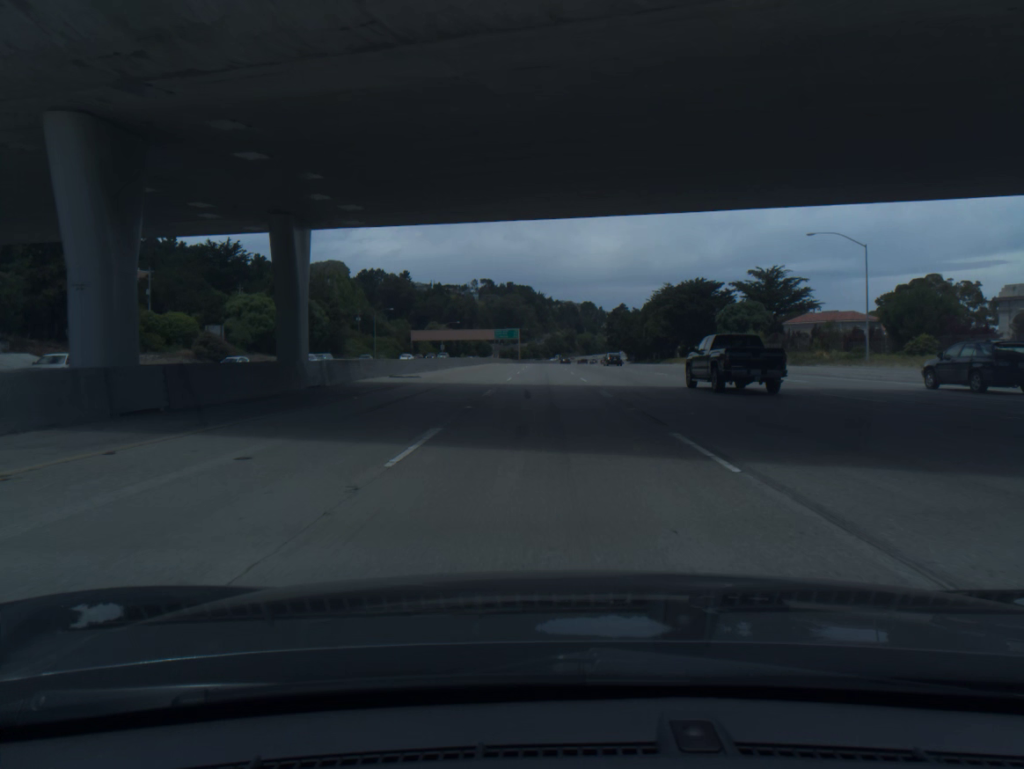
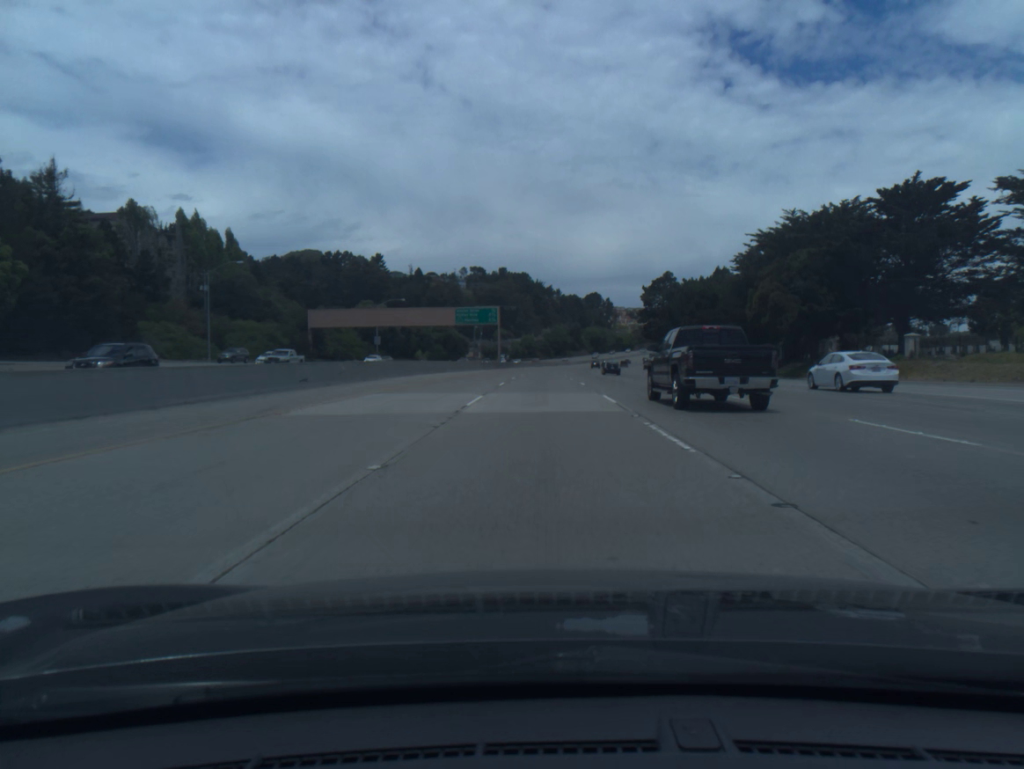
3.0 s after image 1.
(+0.1, +95.3) m; 0°
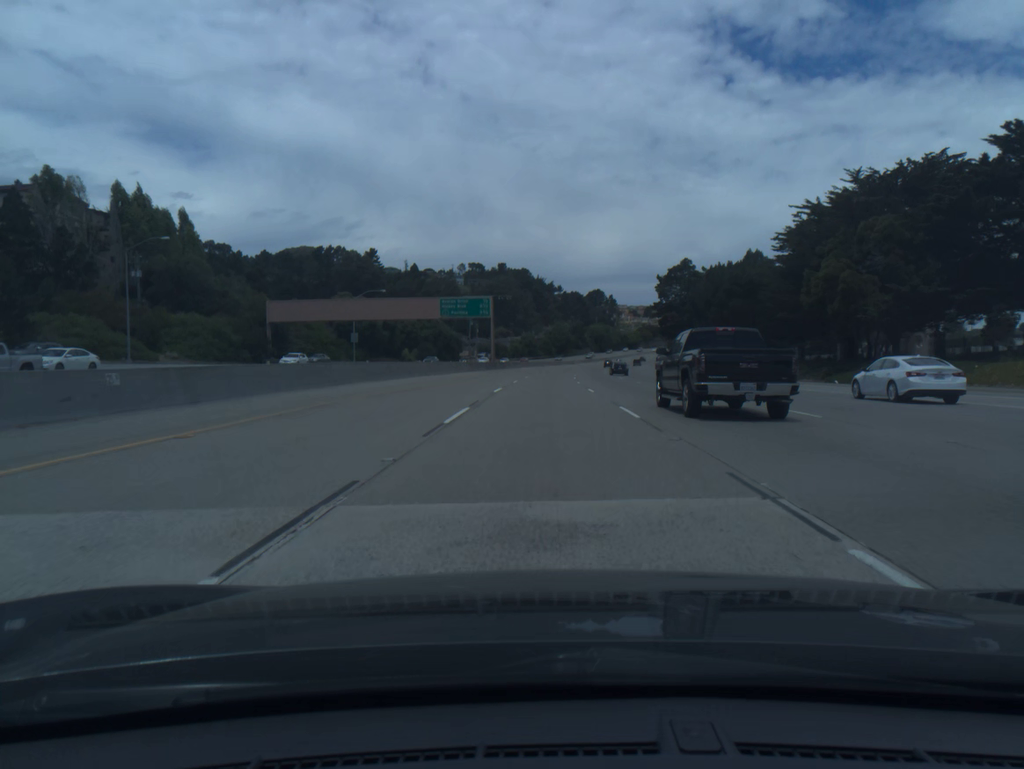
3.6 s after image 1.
(0.0, +19.1) m; 0°
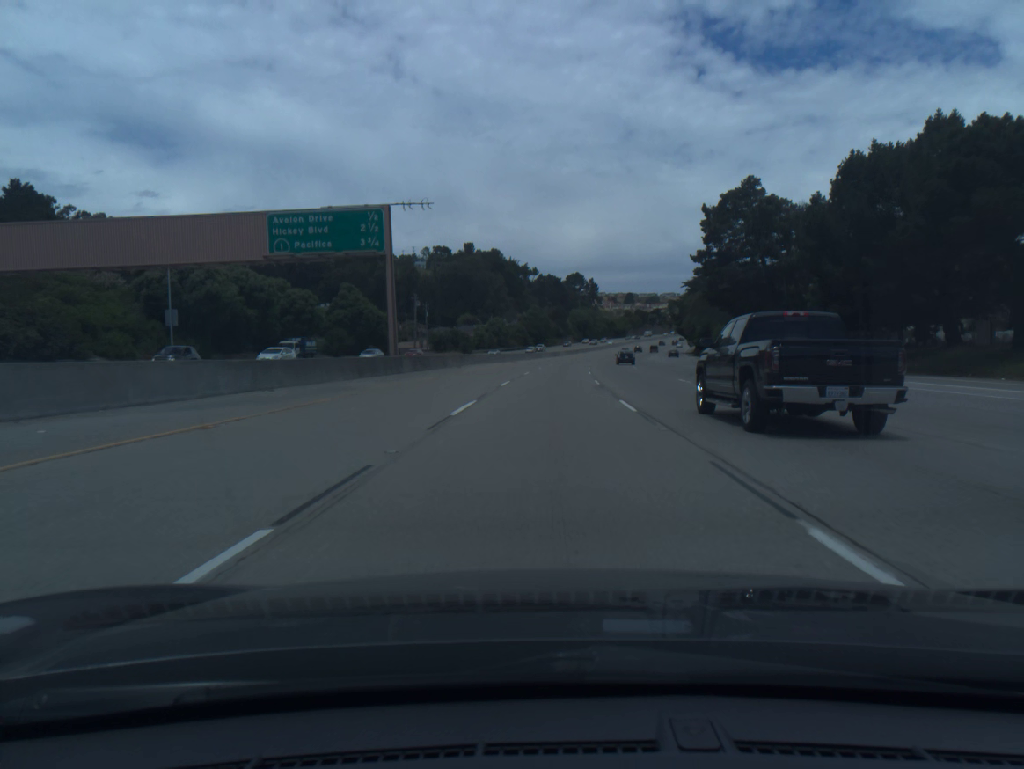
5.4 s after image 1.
(+0.6, +57.6) m; +2°
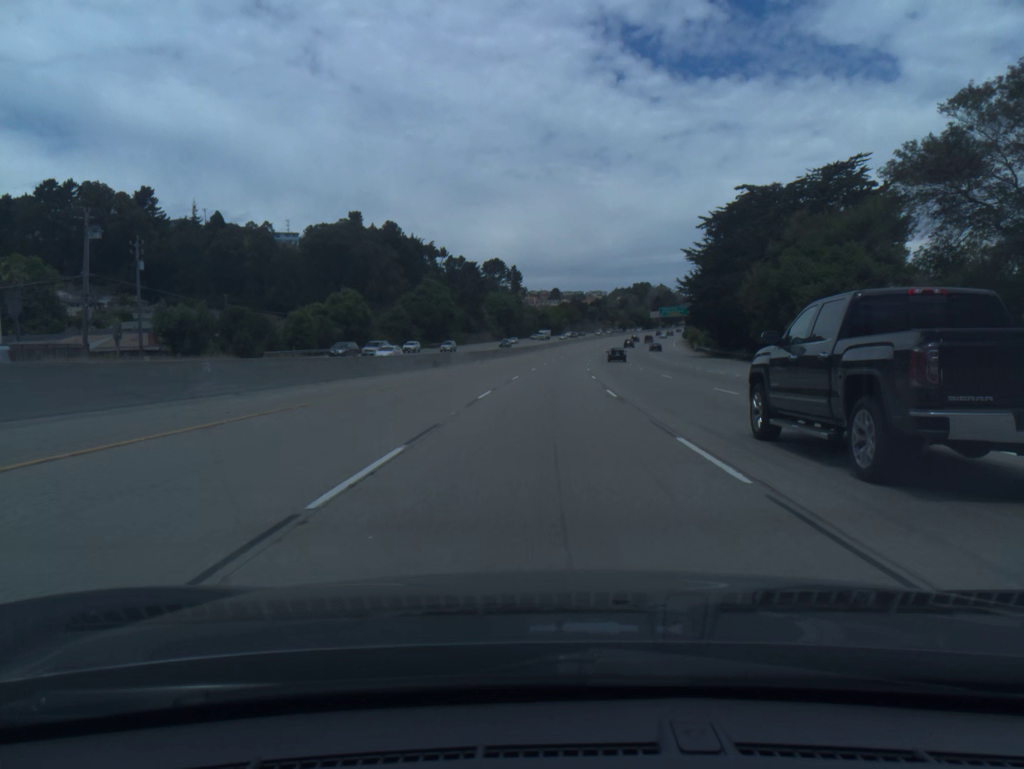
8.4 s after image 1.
(+4.5, +96.5) m; +6°
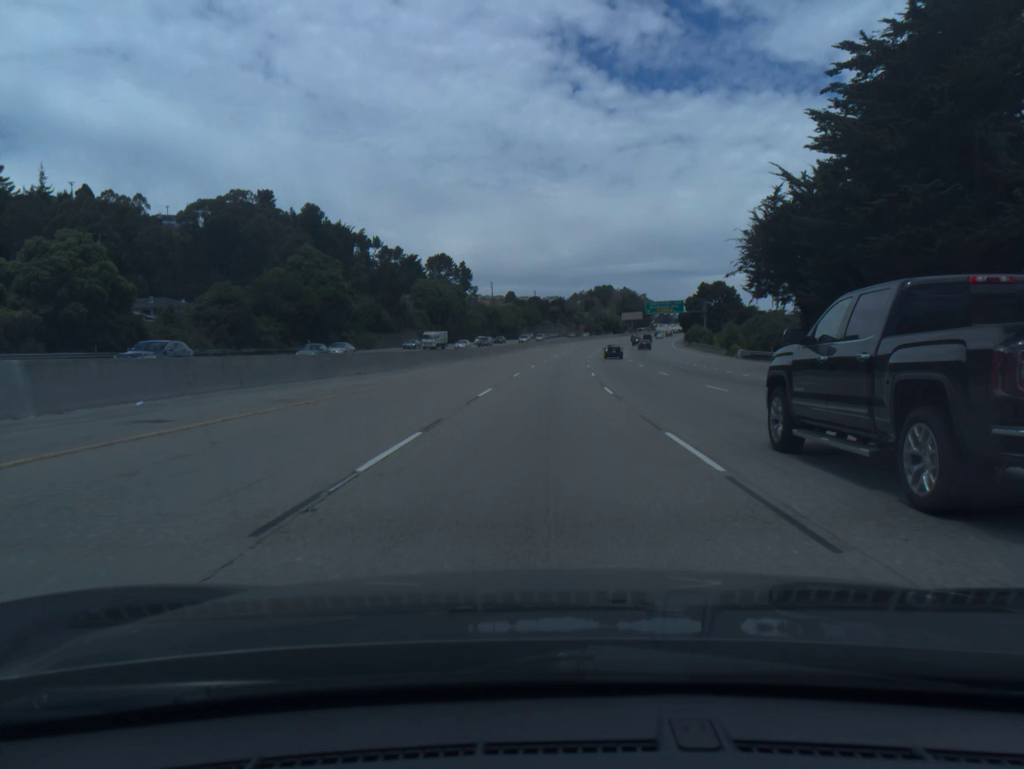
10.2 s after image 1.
(+1.6, +57.7) m; +3°
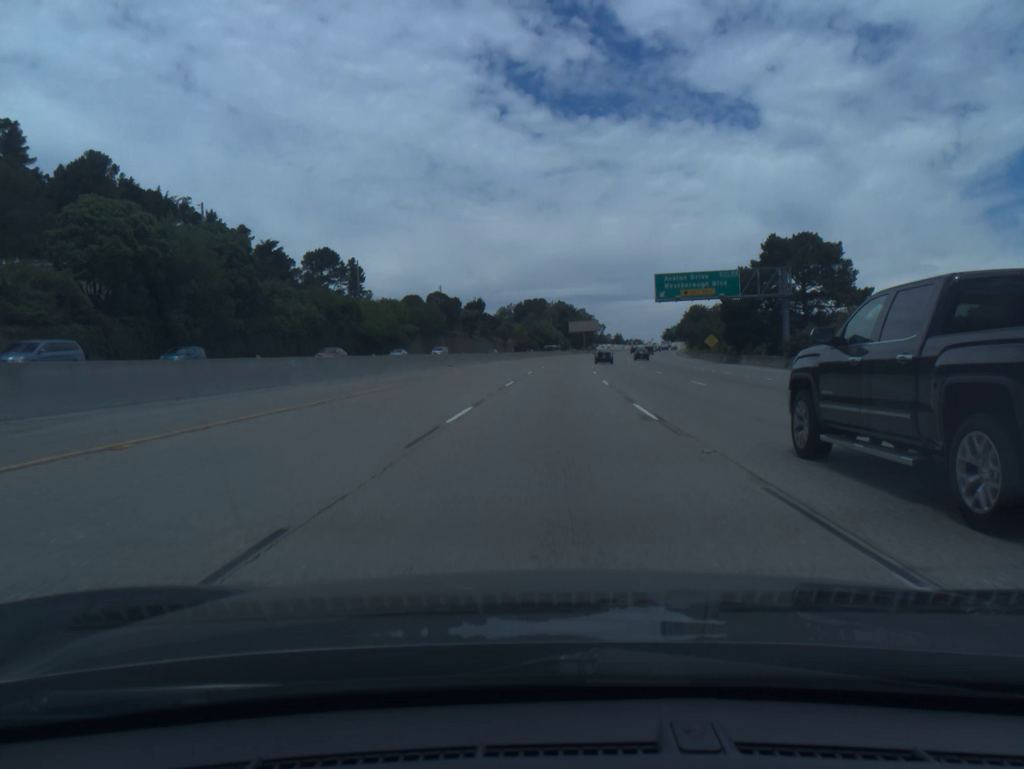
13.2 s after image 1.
(+4.3, +95.3) m; +5°
